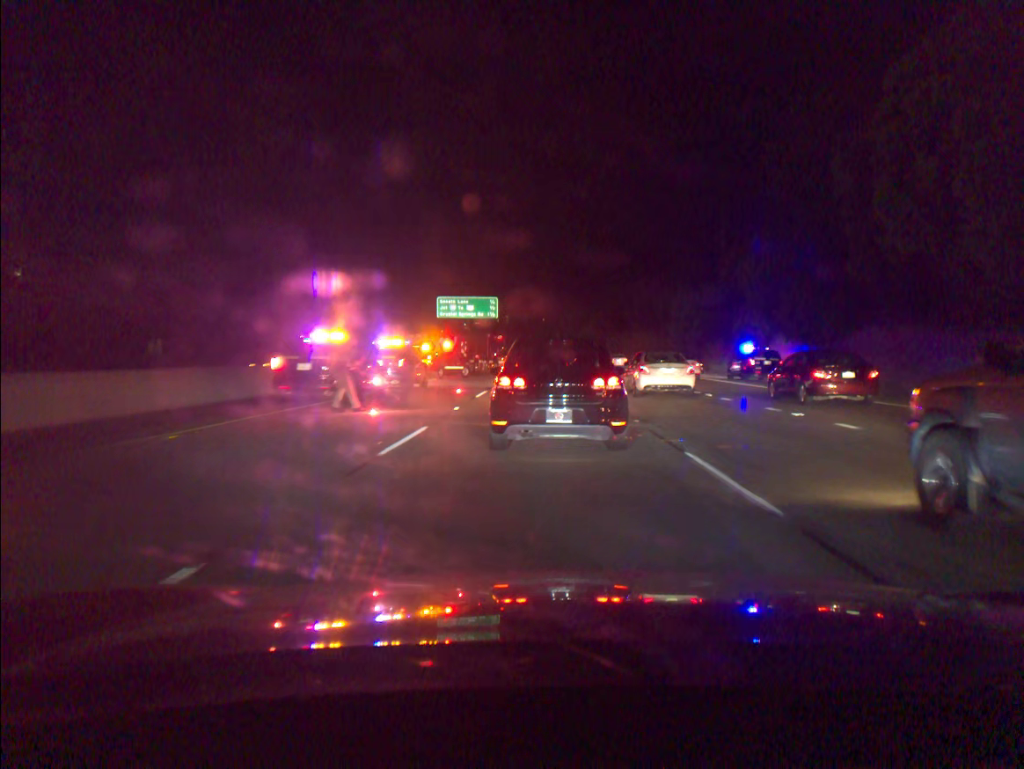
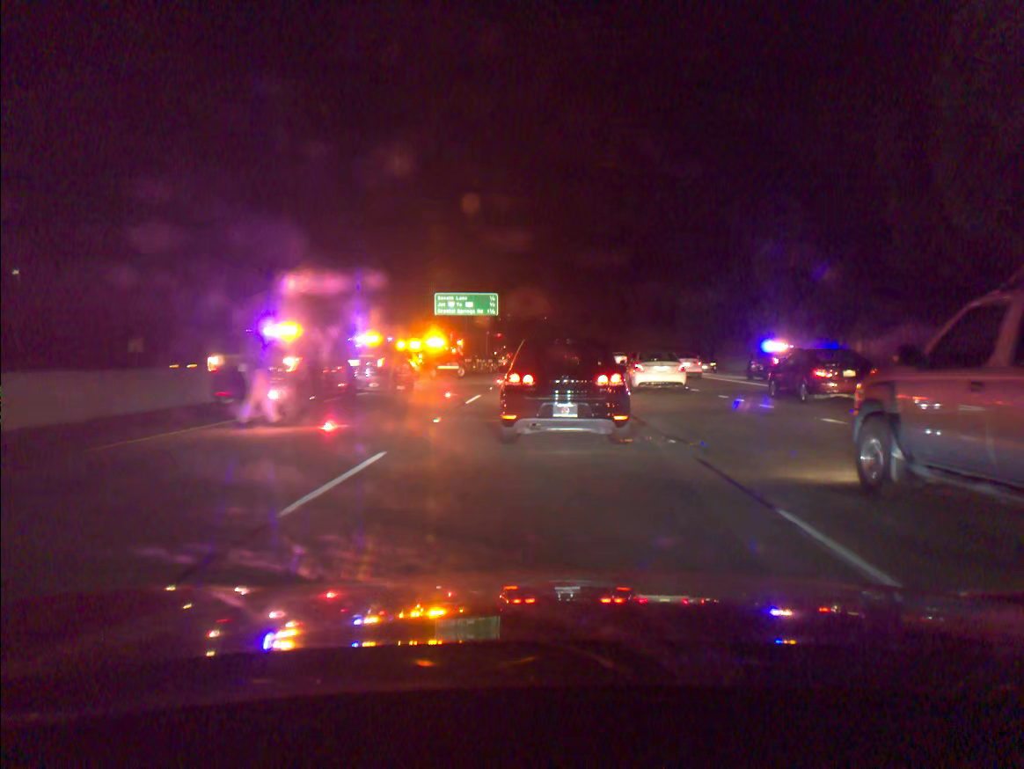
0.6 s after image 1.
(0.0, +3.8) m; 0°
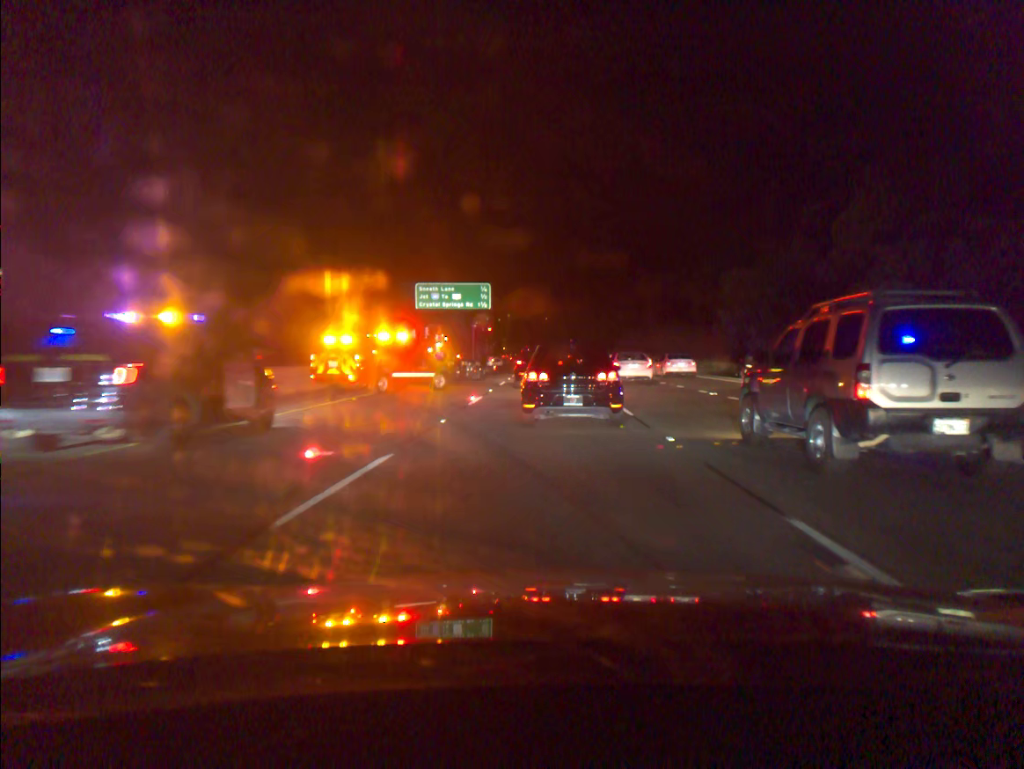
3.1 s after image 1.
(-0.1, +14.6) m; 0°
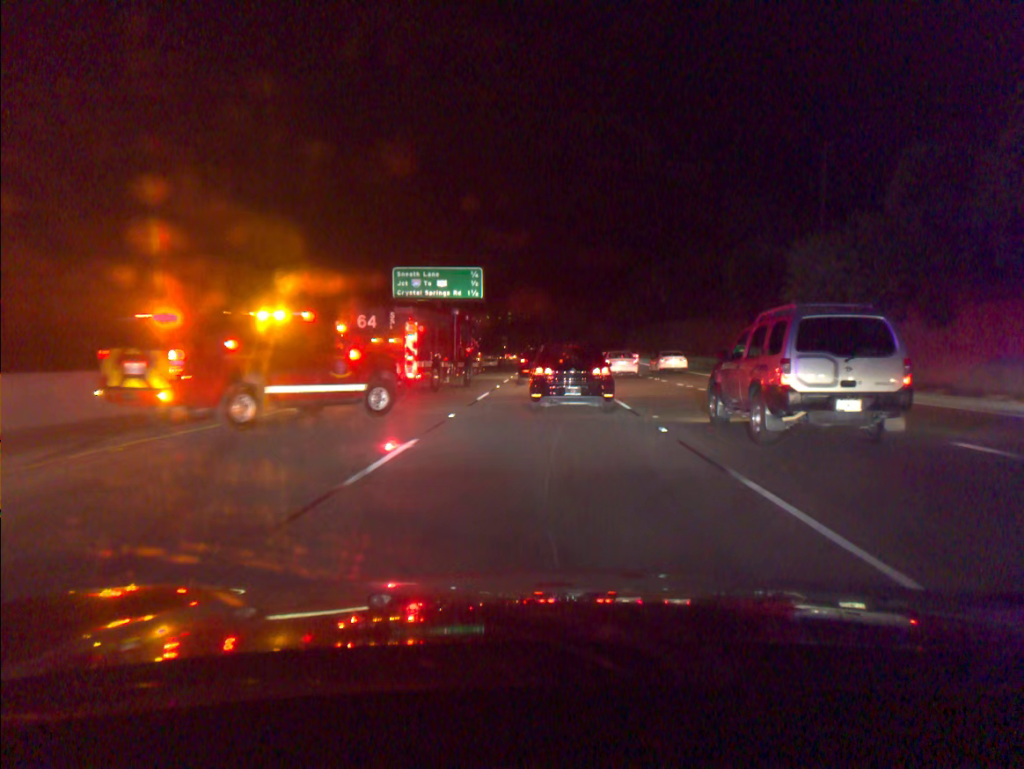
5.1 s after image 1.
(0.0, +12.6) m; 0°
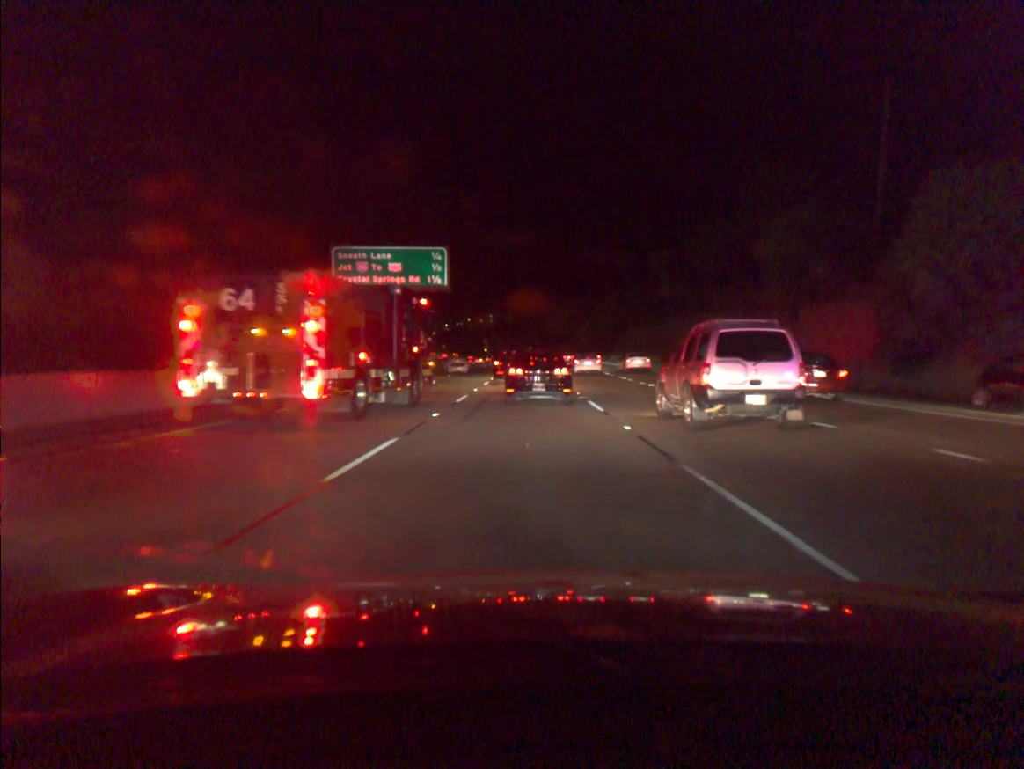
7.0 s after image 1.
(+0.2, +13.6) m; +1°
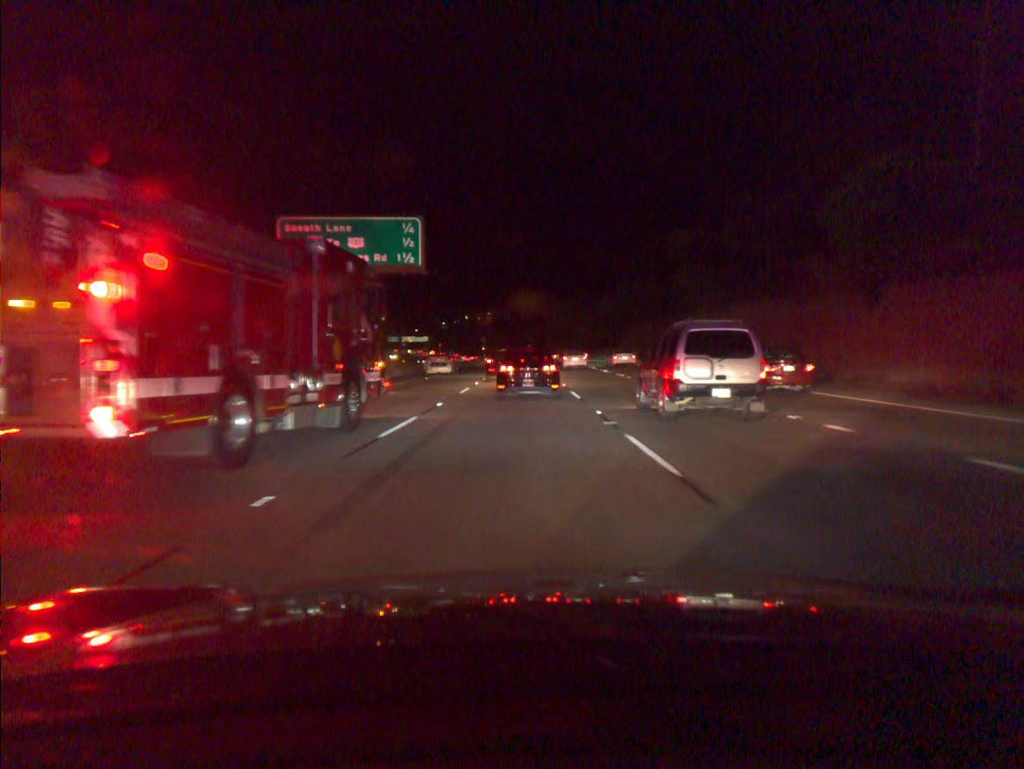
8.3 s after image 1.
(0.0, +10.2) m; 0°
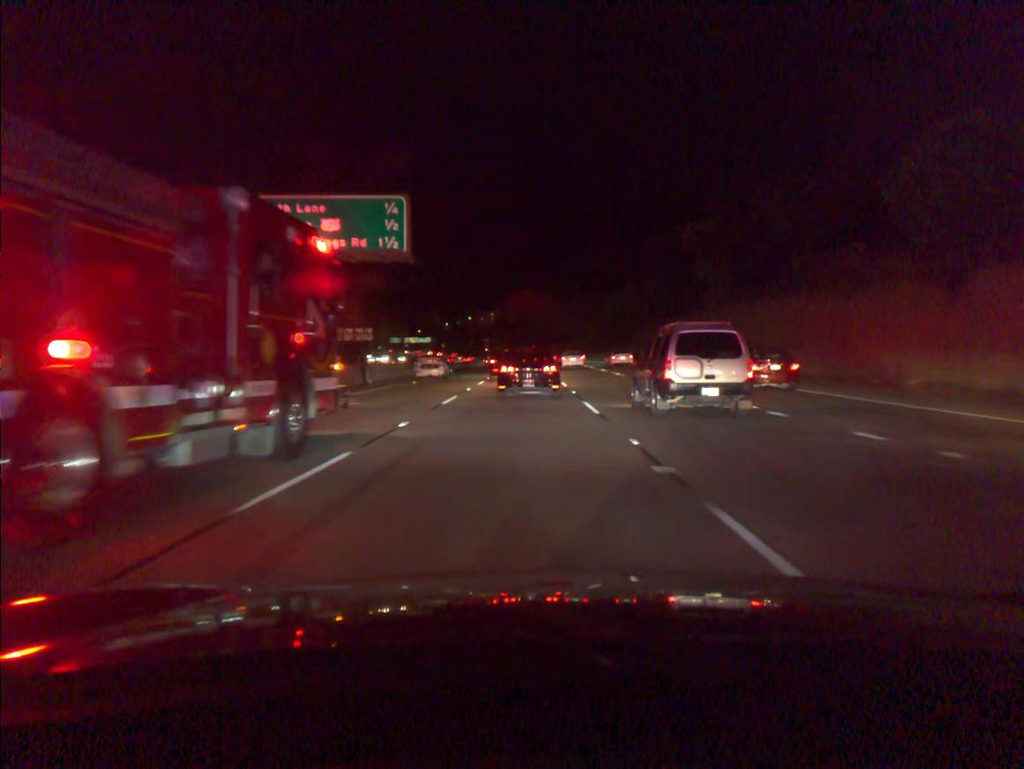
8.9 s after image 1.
(0.0, +5.7) m; 0°
